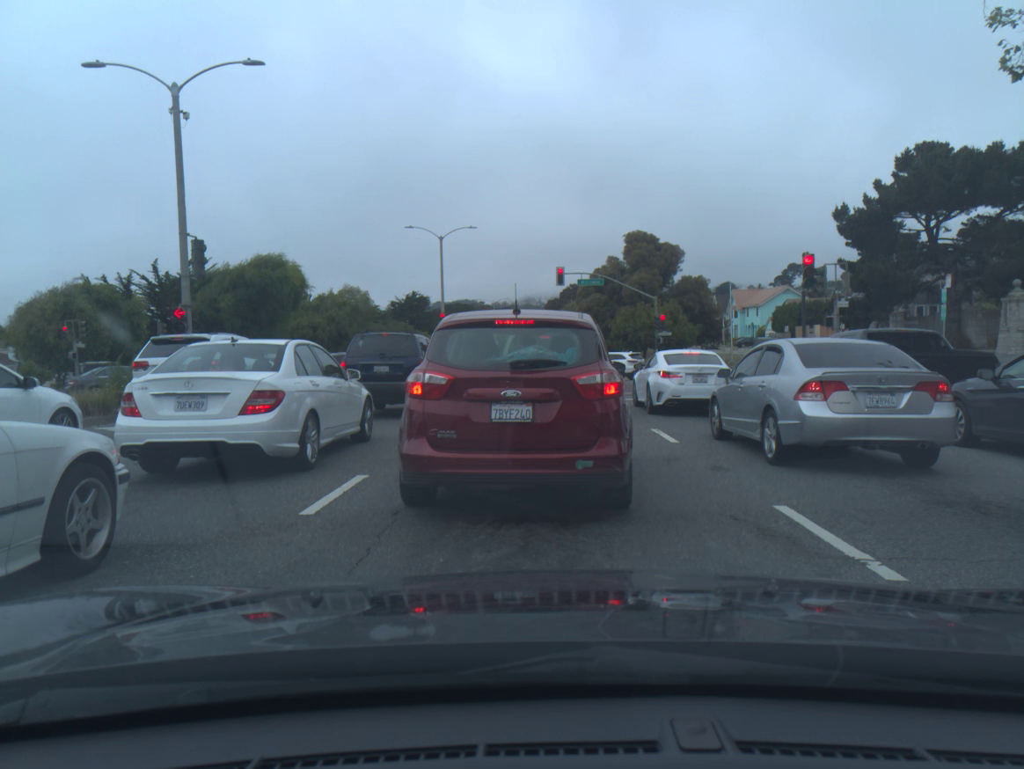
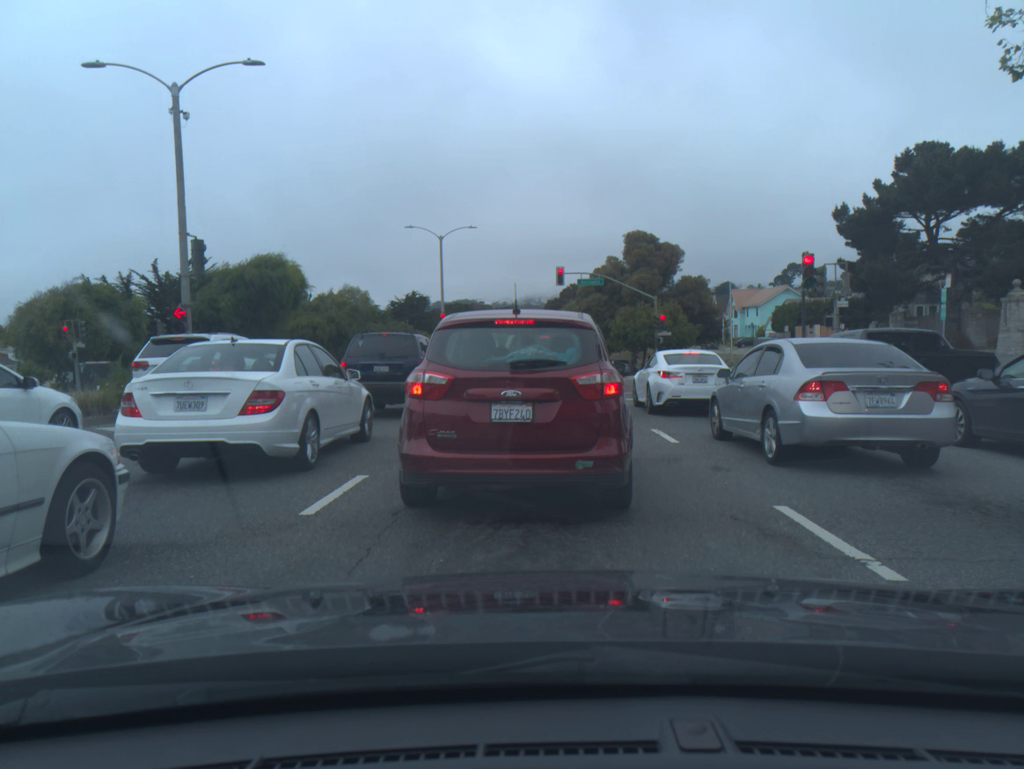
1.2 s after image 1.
(0.0, 0.0) m; 0°
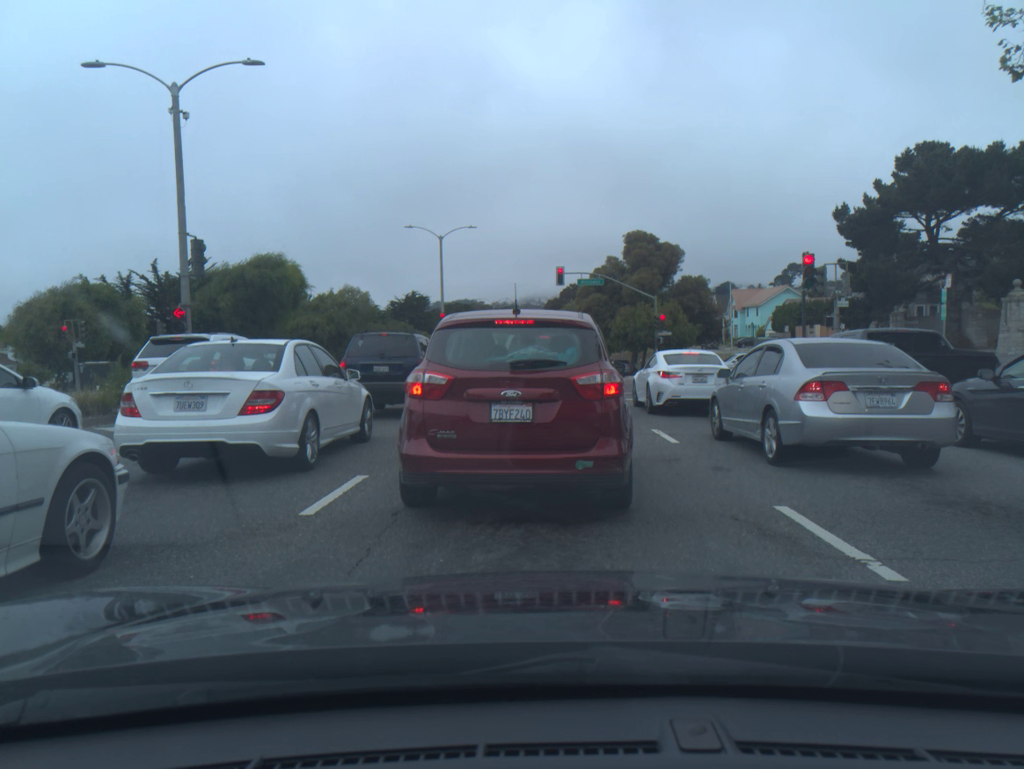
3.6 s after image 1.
(0.0, 0.0) m; 0°
